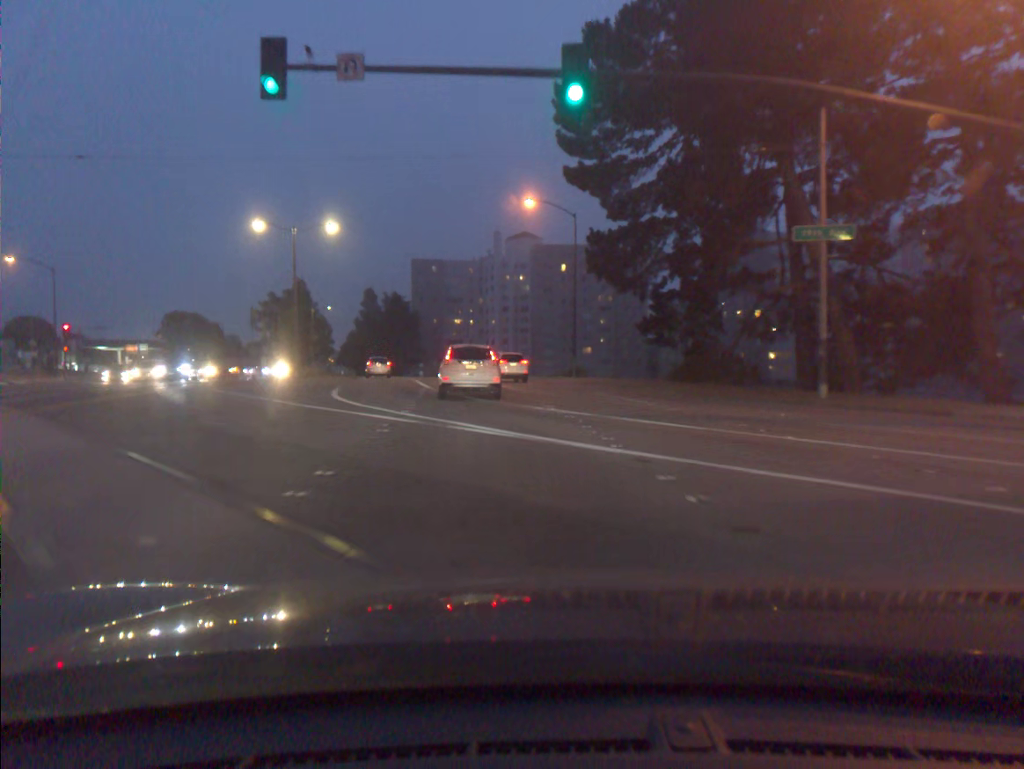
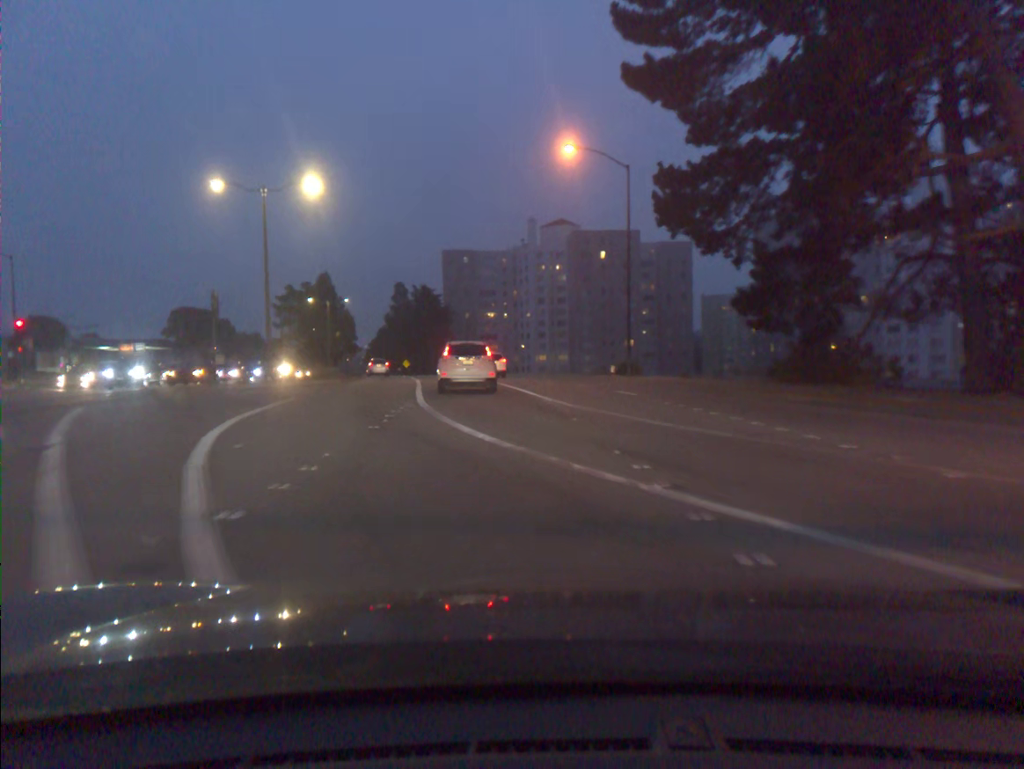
(-0.3, +11.6) m; -3°
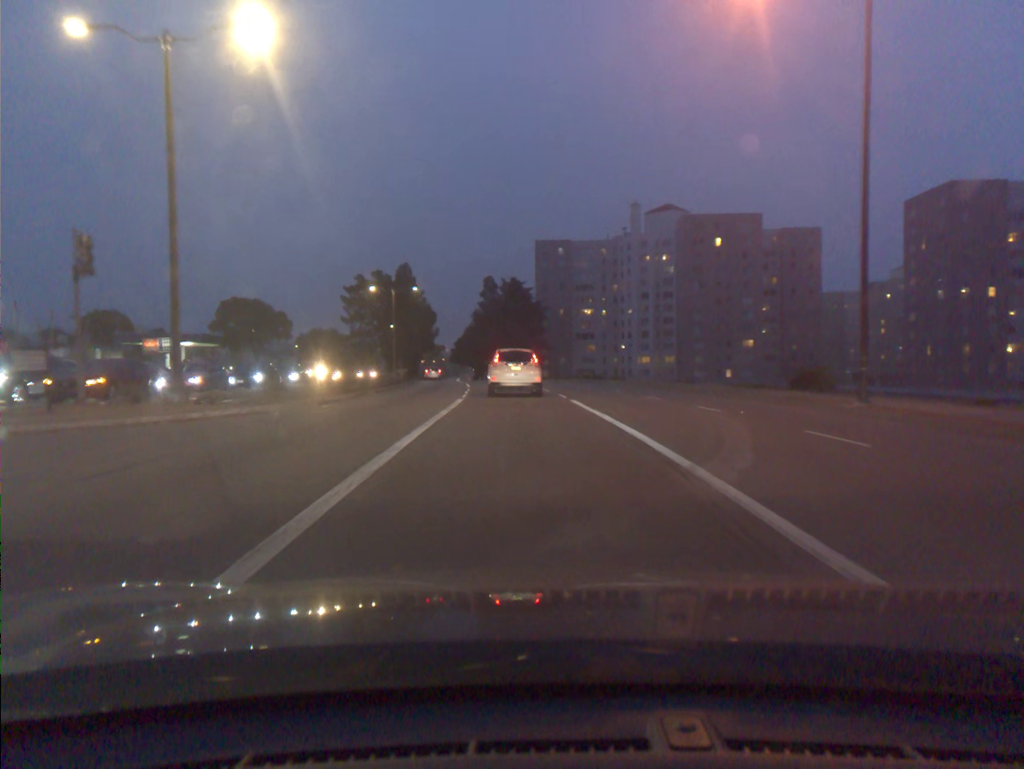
(-1.1, +18.5) m; -7°
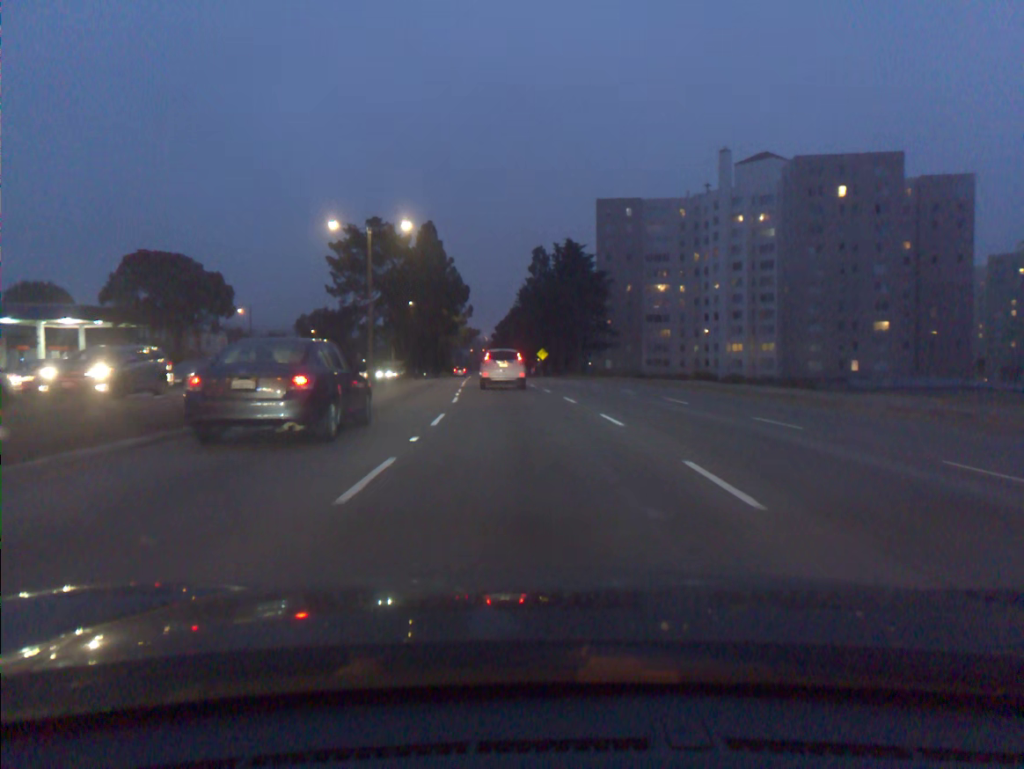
(-1.0, +33.8) m; -3°
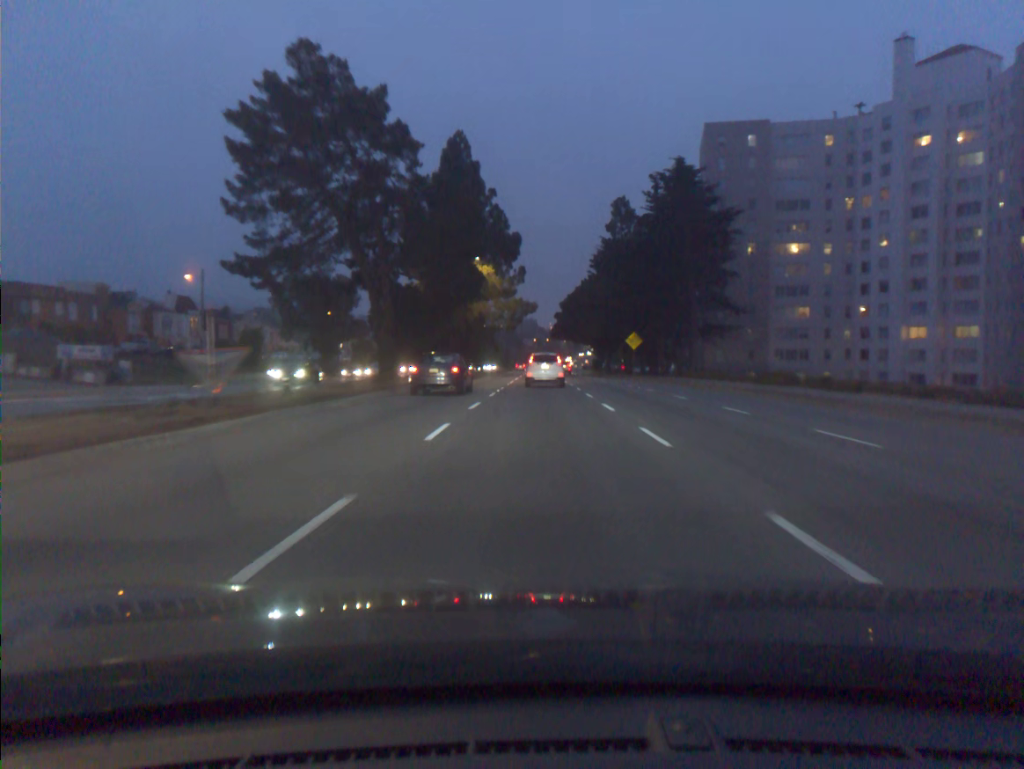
(-1.9, +39.7) m; -5°
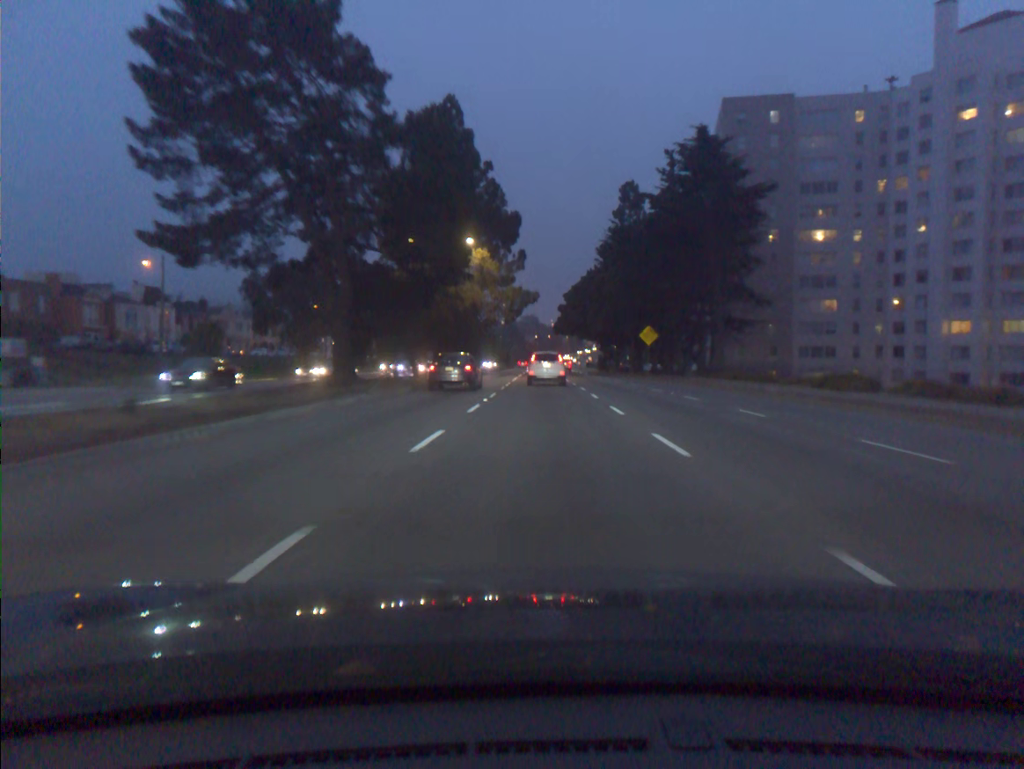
(0.0, +8.7) m; 0°
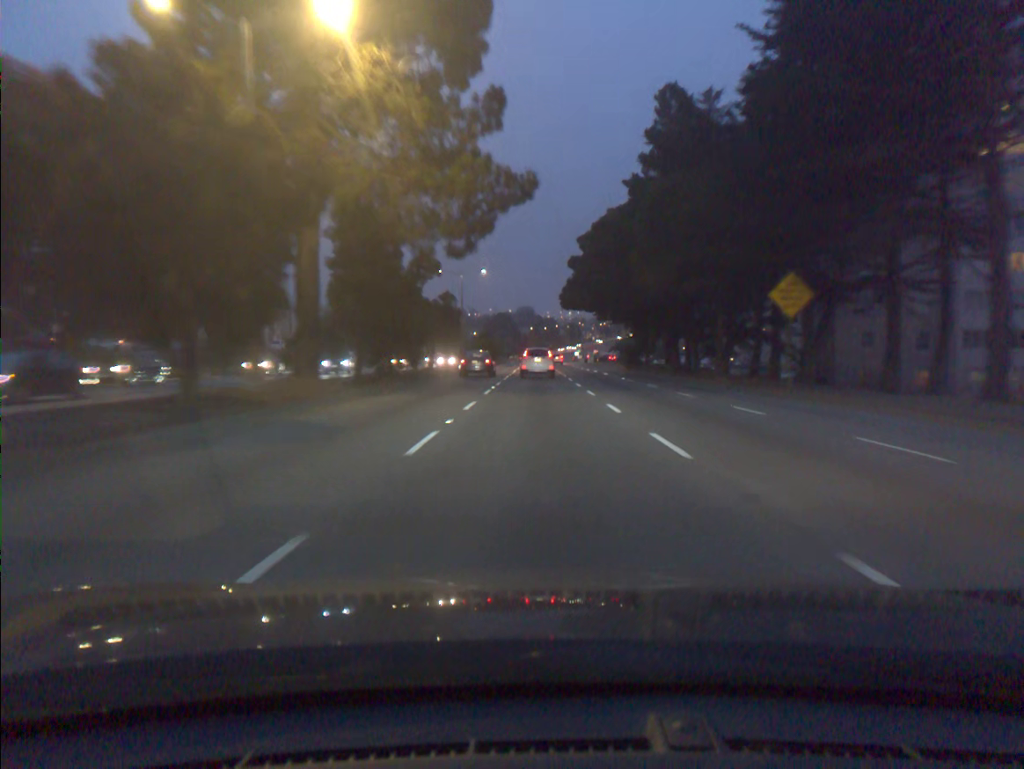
(0.0, +37.4) m; 0°
